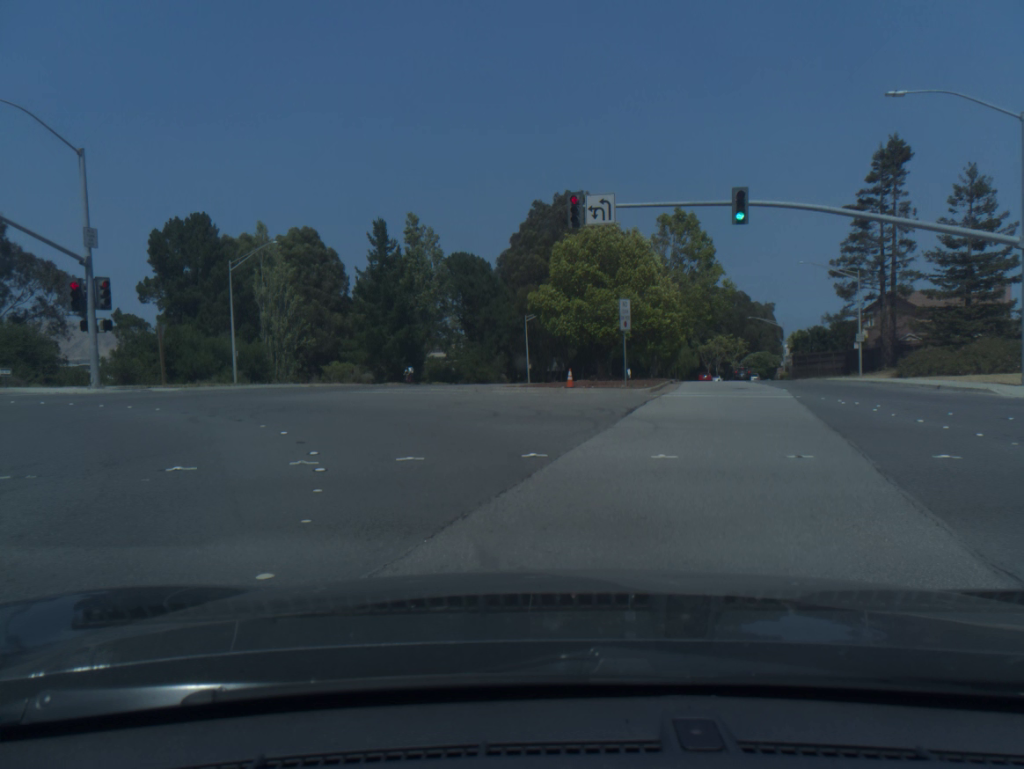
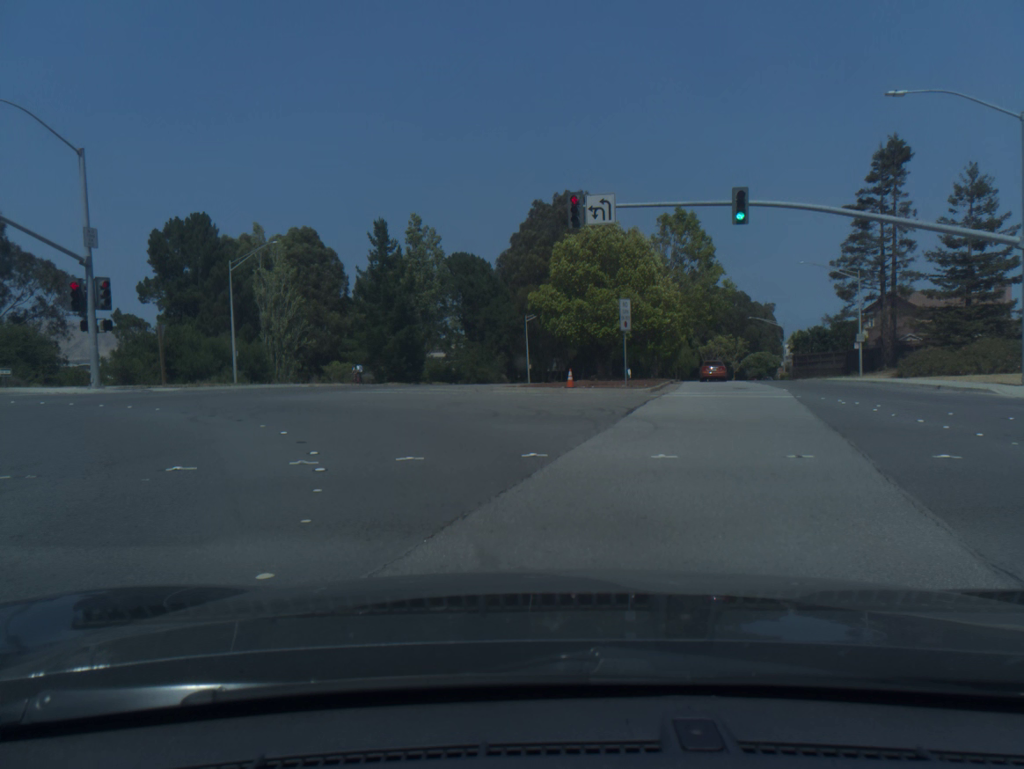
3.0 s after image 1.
(0.0, 0.0) m; 0°
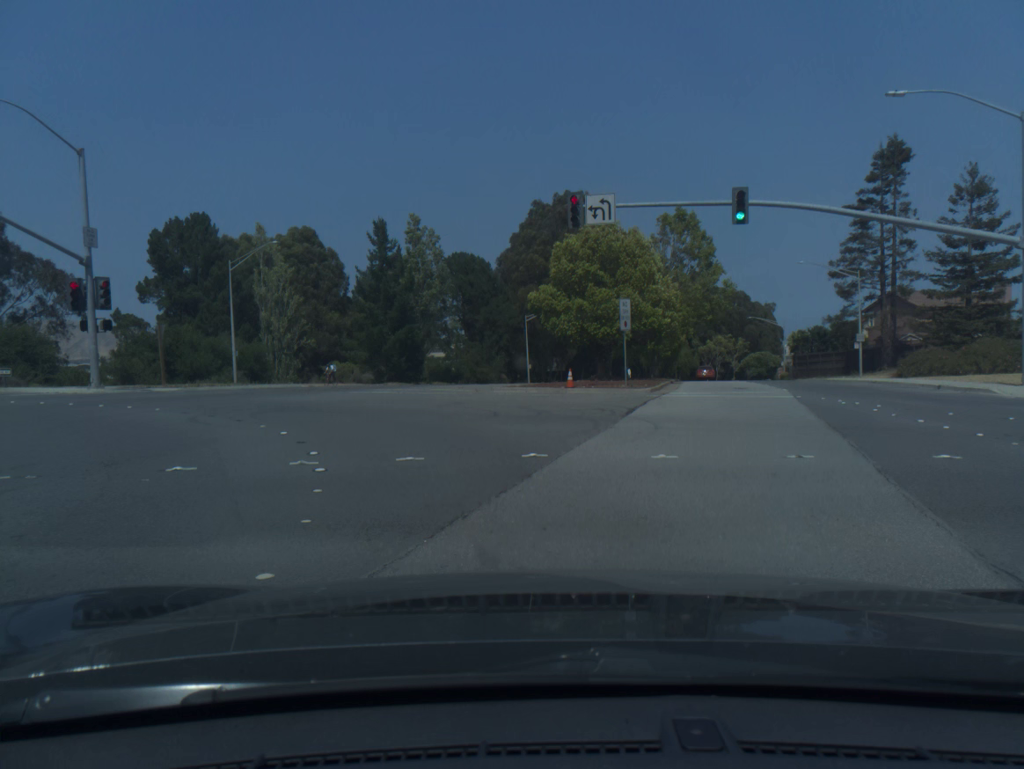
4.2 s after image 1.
(0.0, 0.0) m; 0°
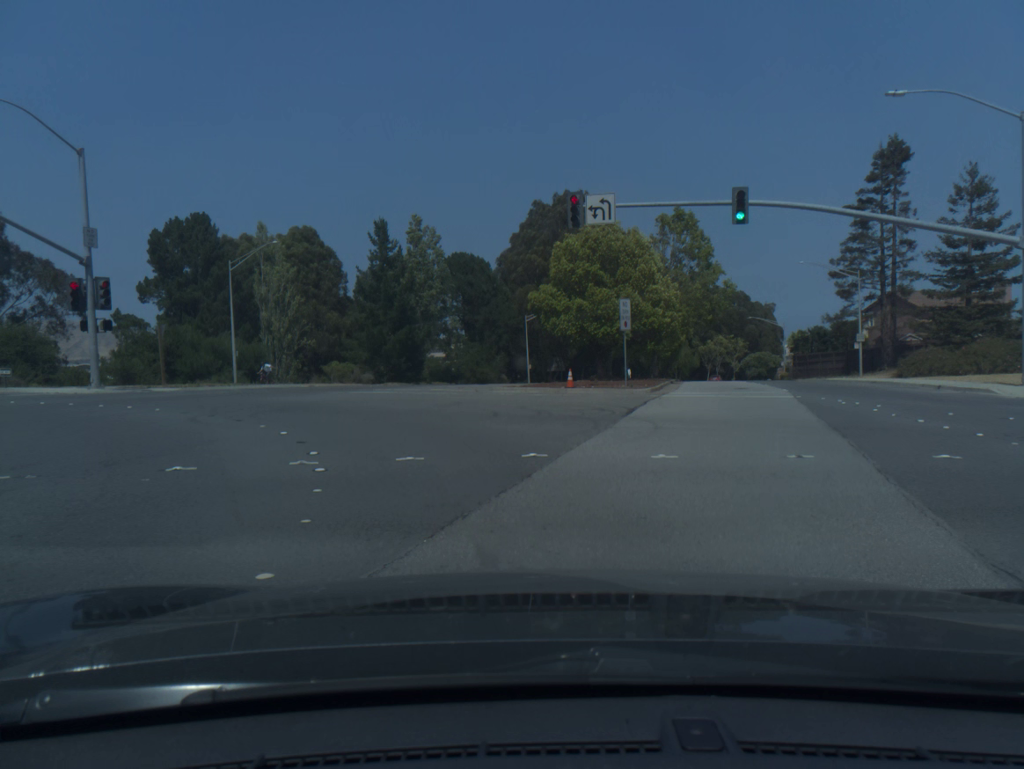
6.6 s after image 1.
(-0.1, +0.2) m; 0°
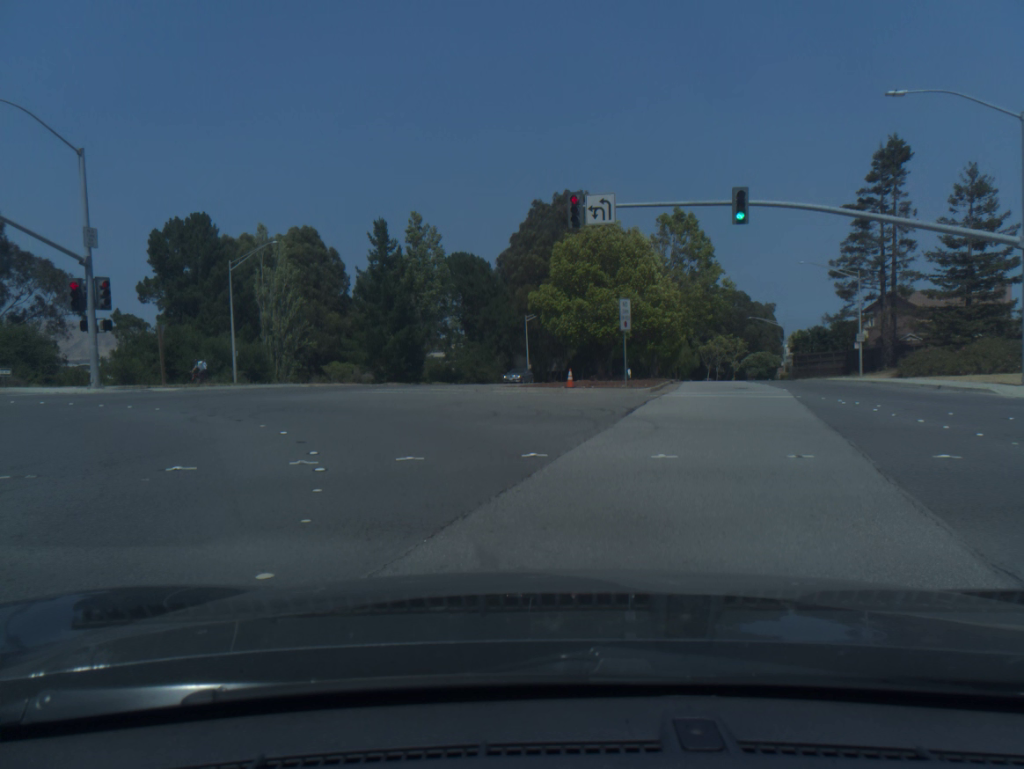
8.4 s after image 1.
(0.0, +0.1) m; 0°
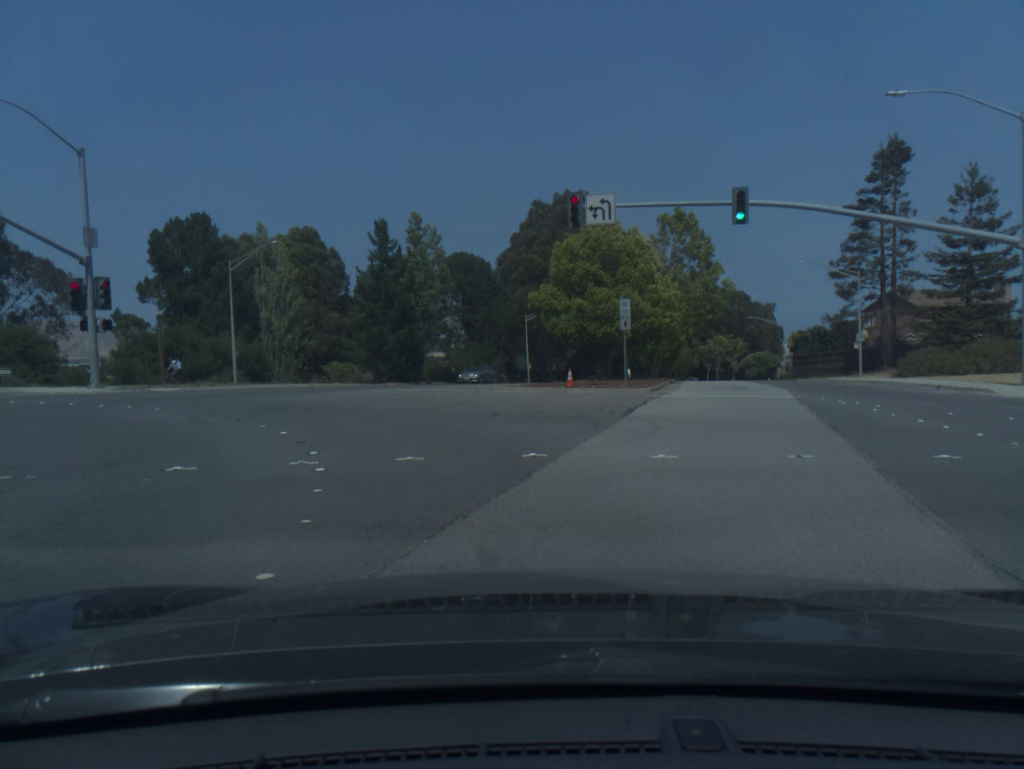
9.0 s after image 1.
(0.0, 0.0) m; 0°
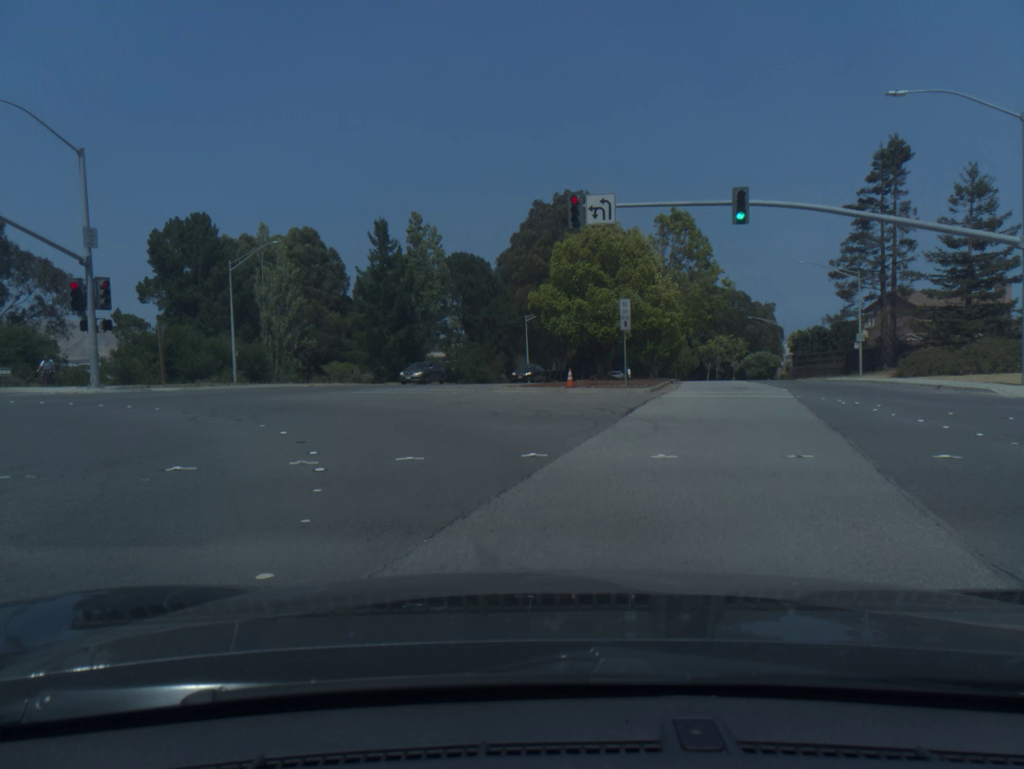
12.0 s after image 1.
(0.0, 0.0) m; 0°
